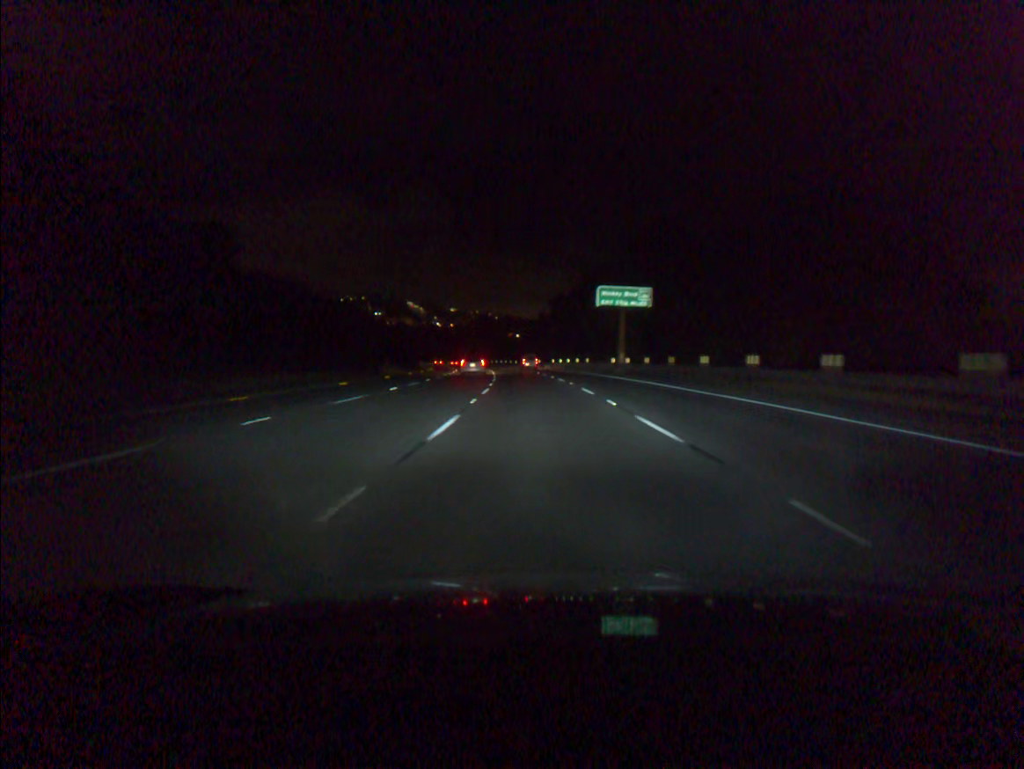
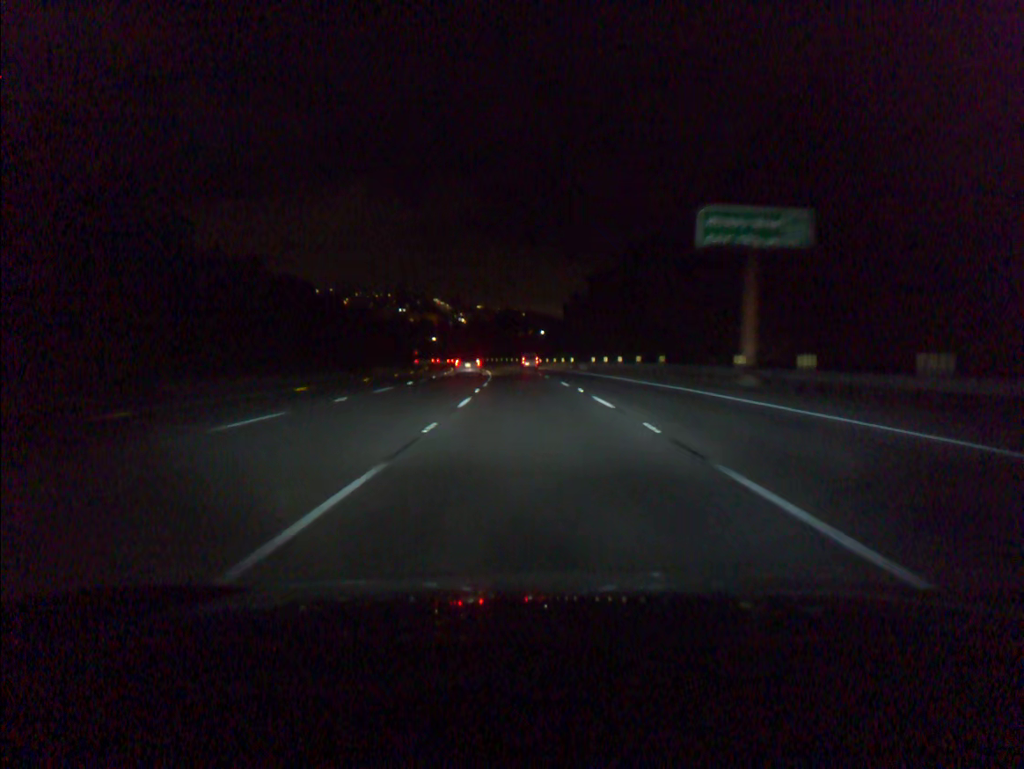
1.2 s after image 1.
(-0.6, +36.5) m; -2°
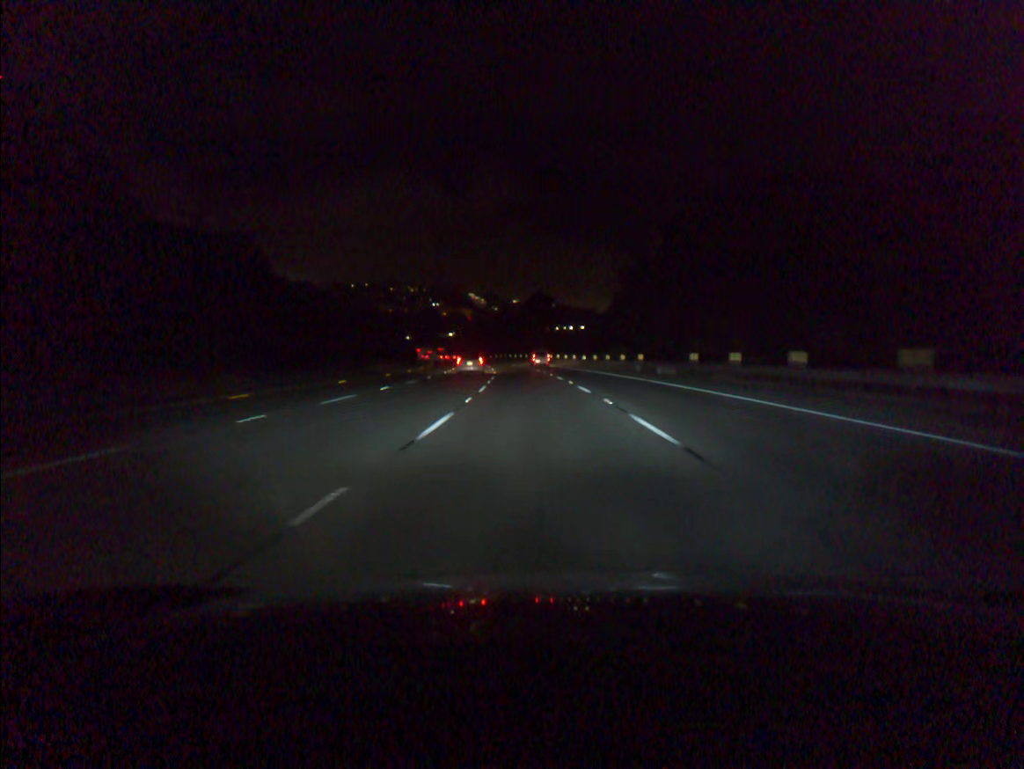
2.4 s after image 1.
(-0.8, +36.8) m; -3°
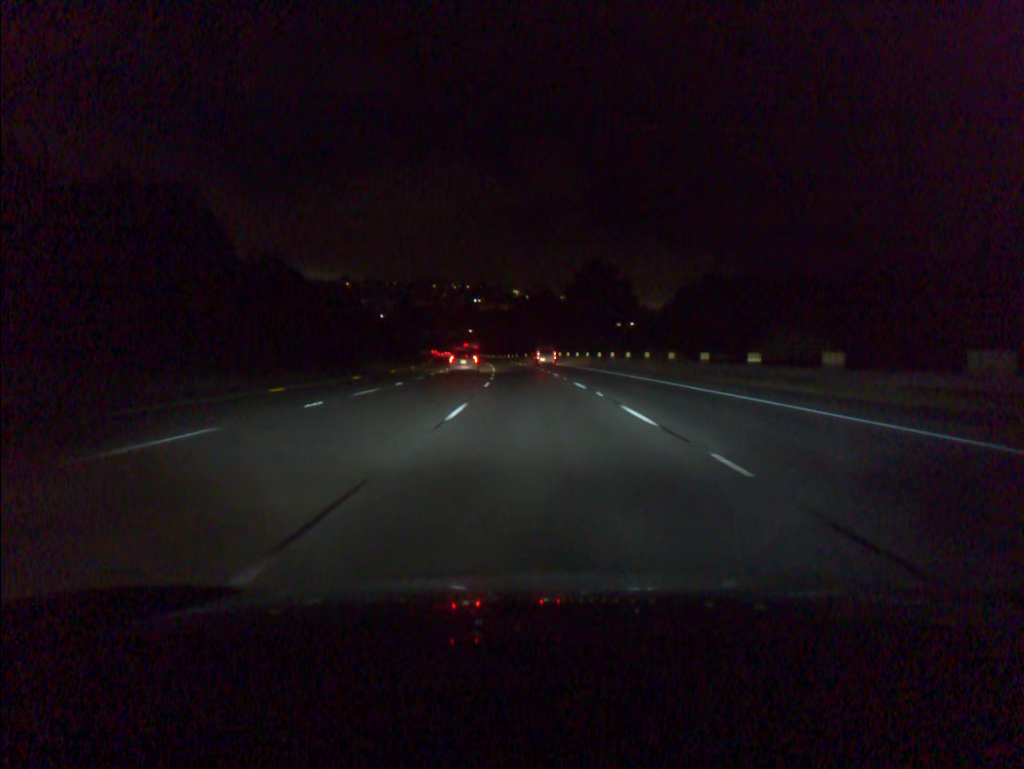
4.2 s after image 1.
(-1.7, +55.4) m; -3°
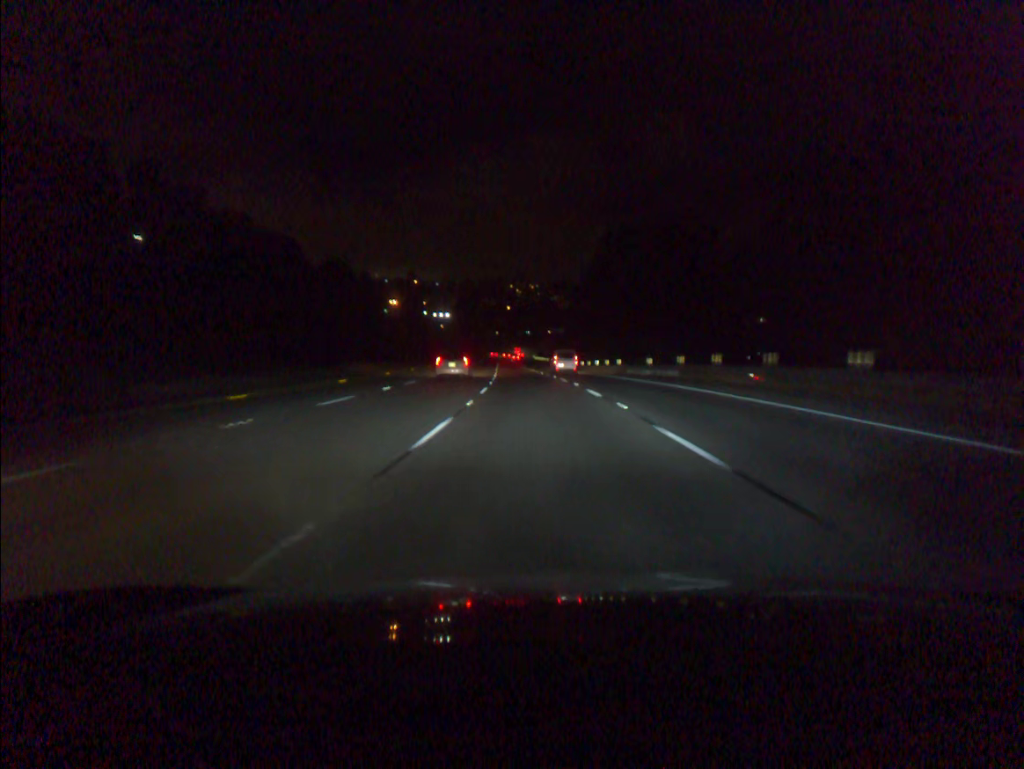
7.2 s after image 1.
(-4.6, +92.2) m; -6°
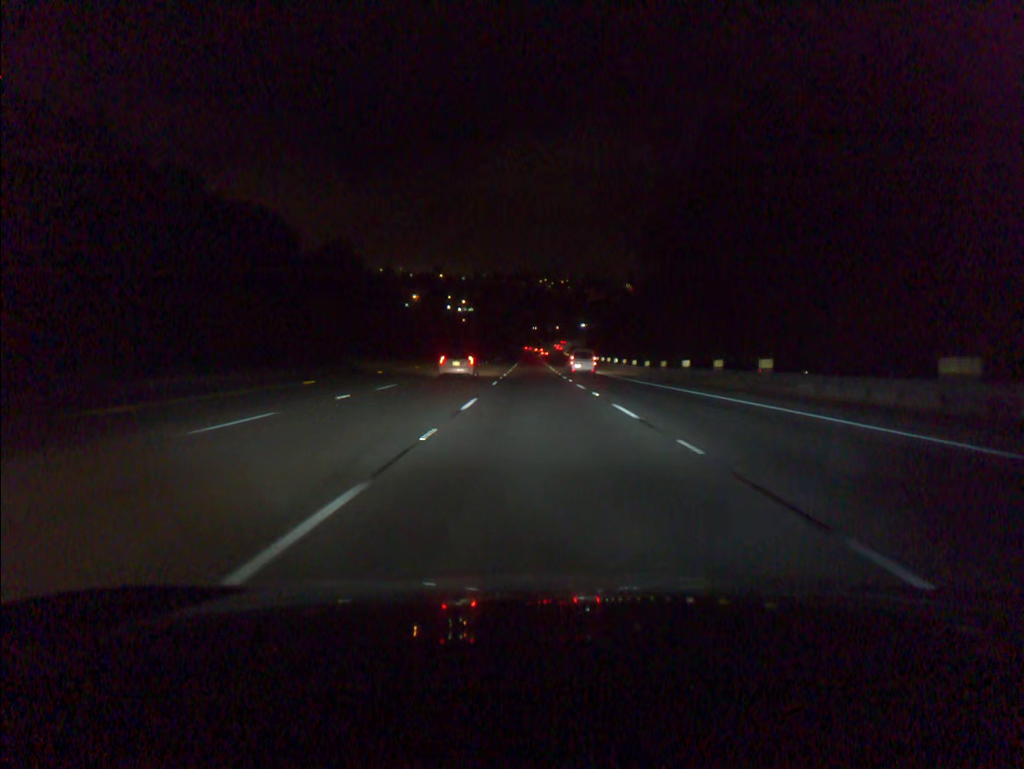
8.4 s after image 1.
(-0.7, +36.7) m; -2°
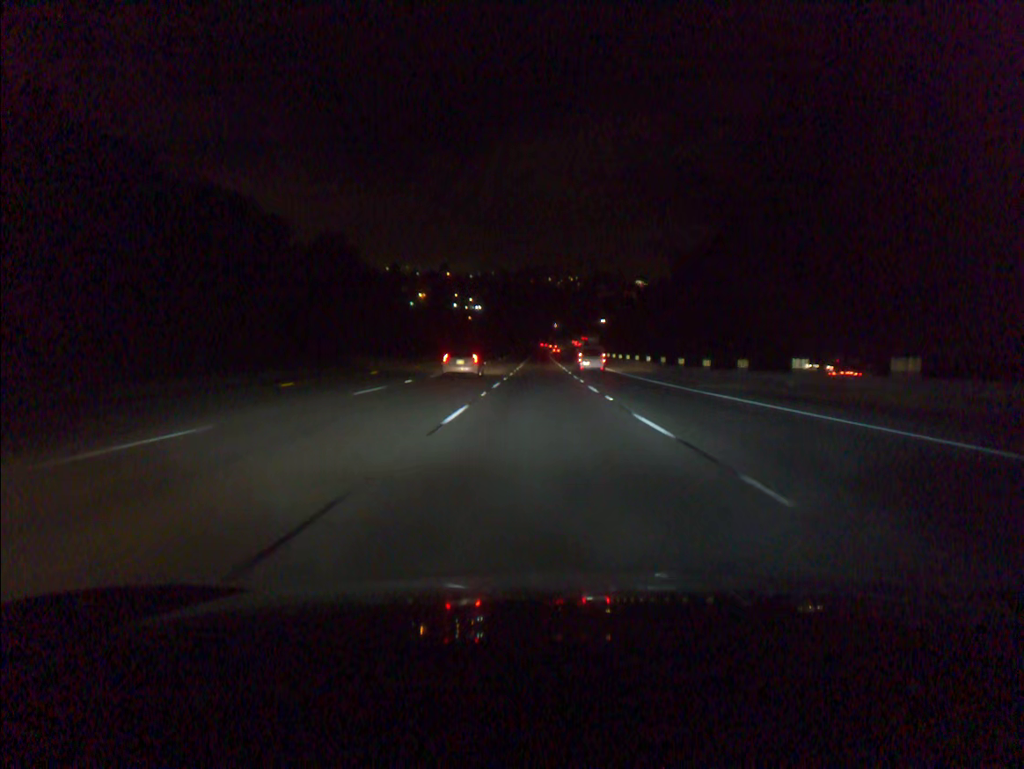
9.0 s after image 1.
(-0.1, +18.4) m; -1°
